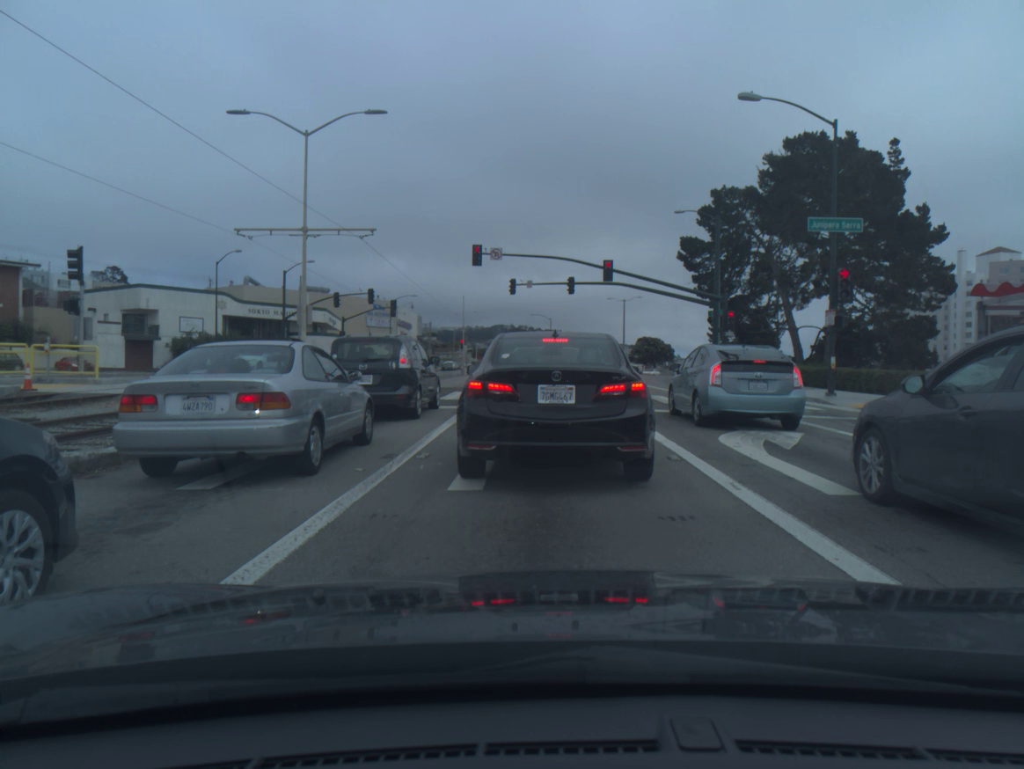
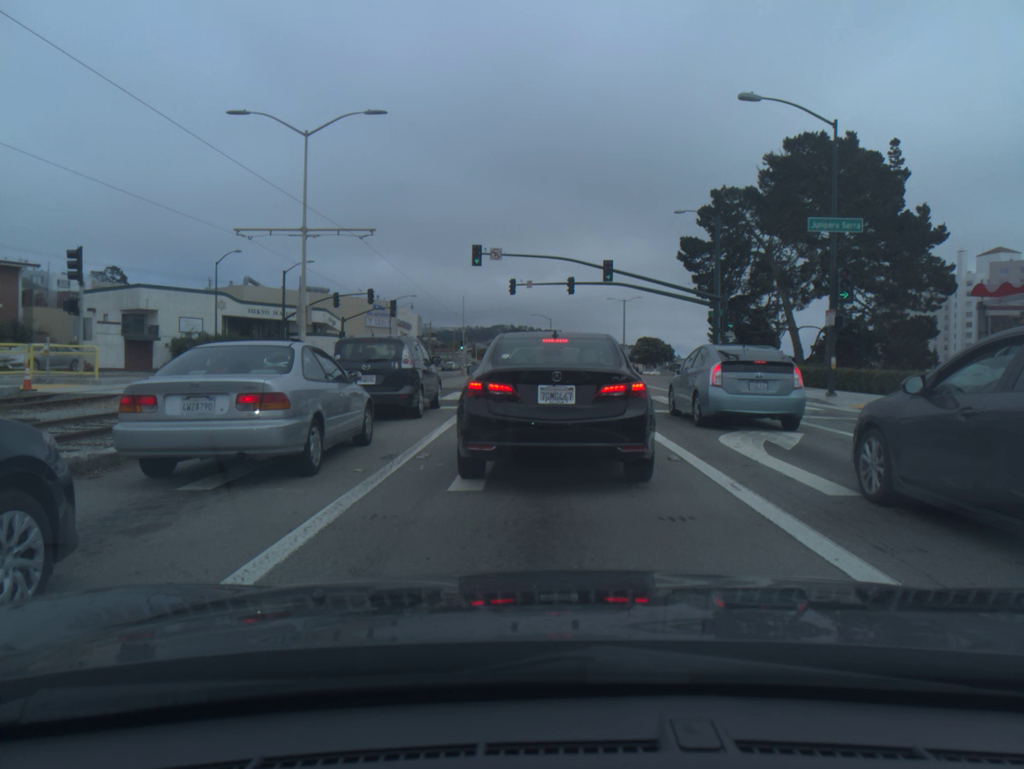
(0.0, 0.0) m; 0°
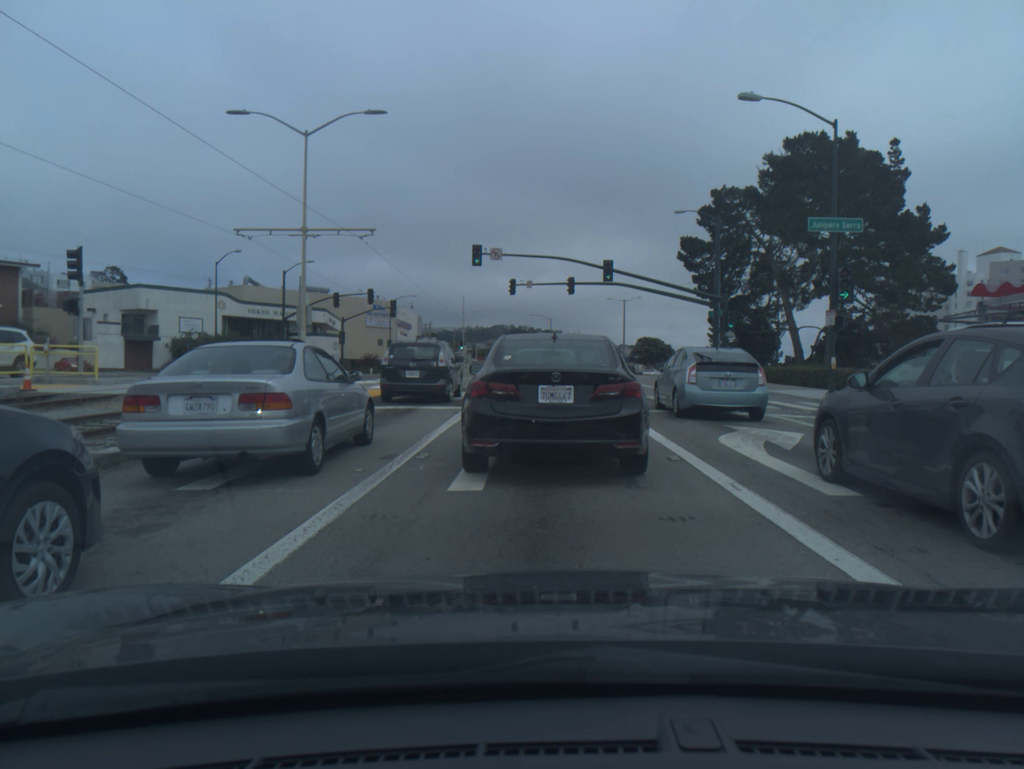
(0.0, 0.0) m; 0°
